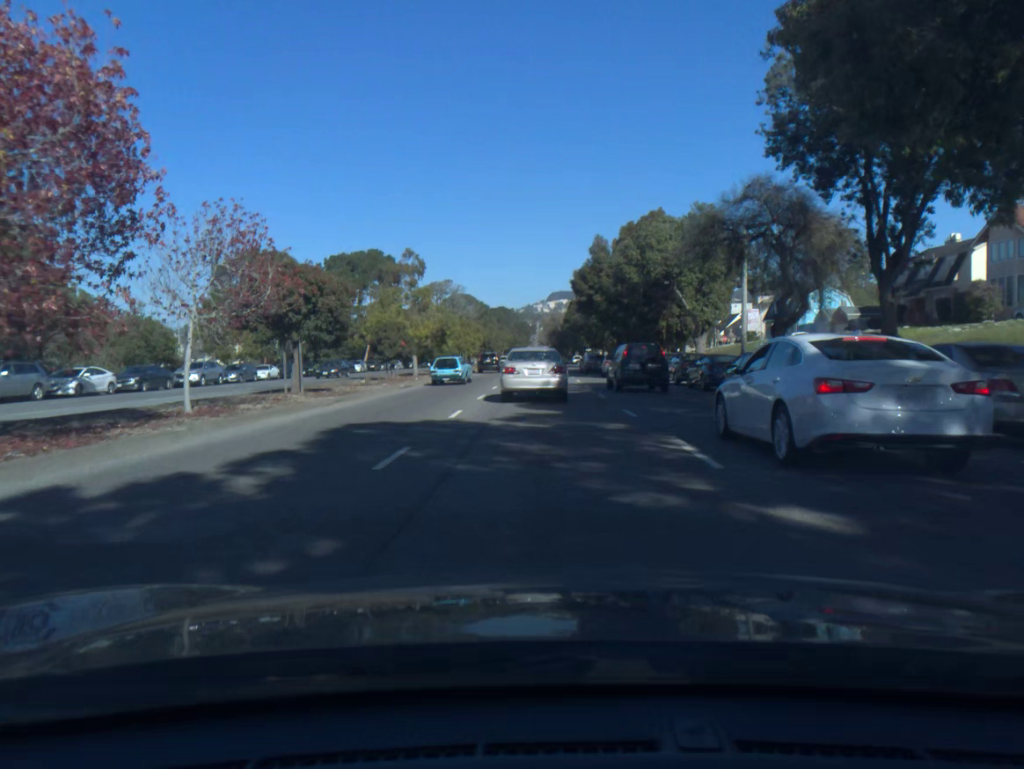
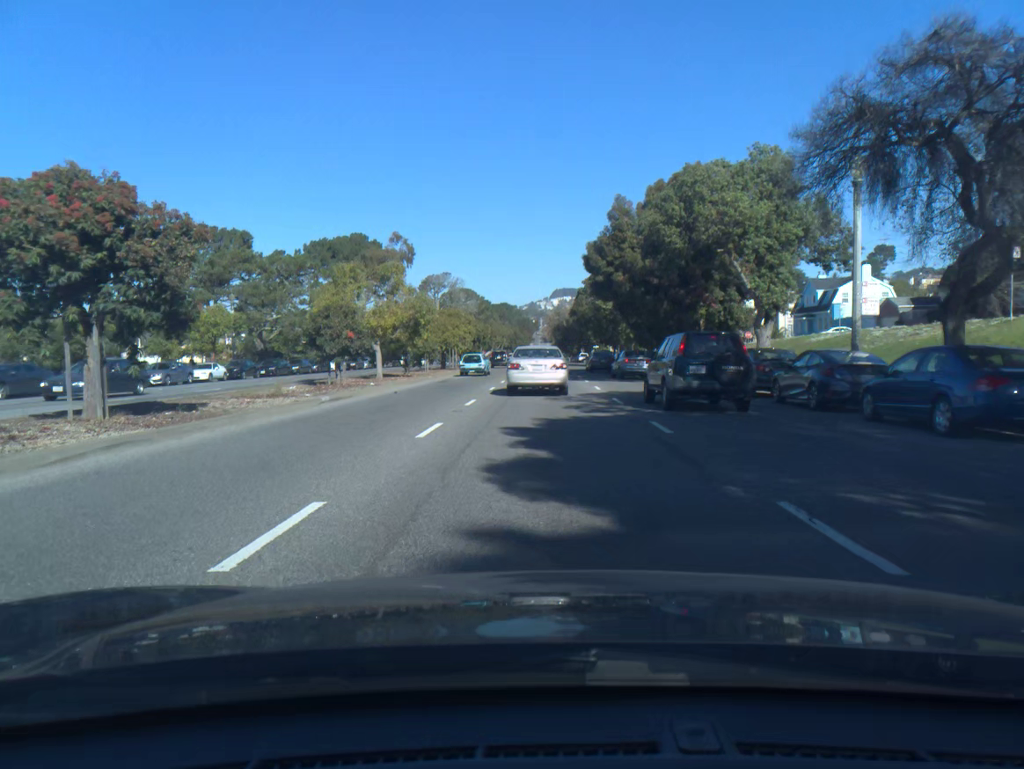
(0.0, +11.2) m; 0°
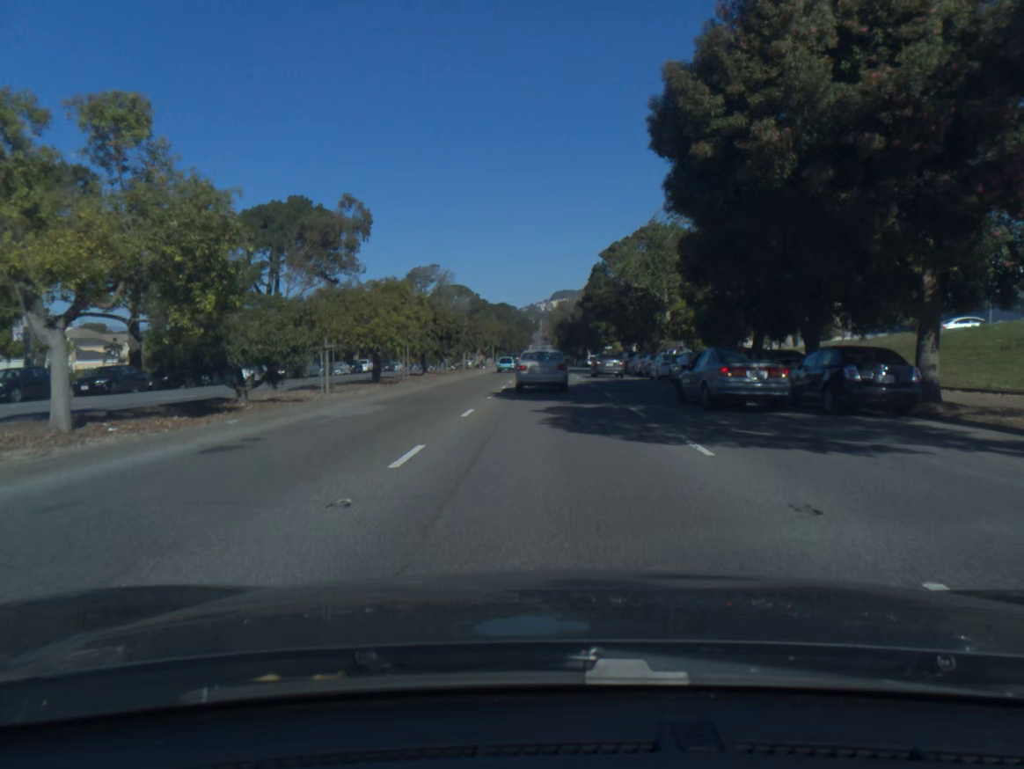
(0.0, +24.3) m; 0°
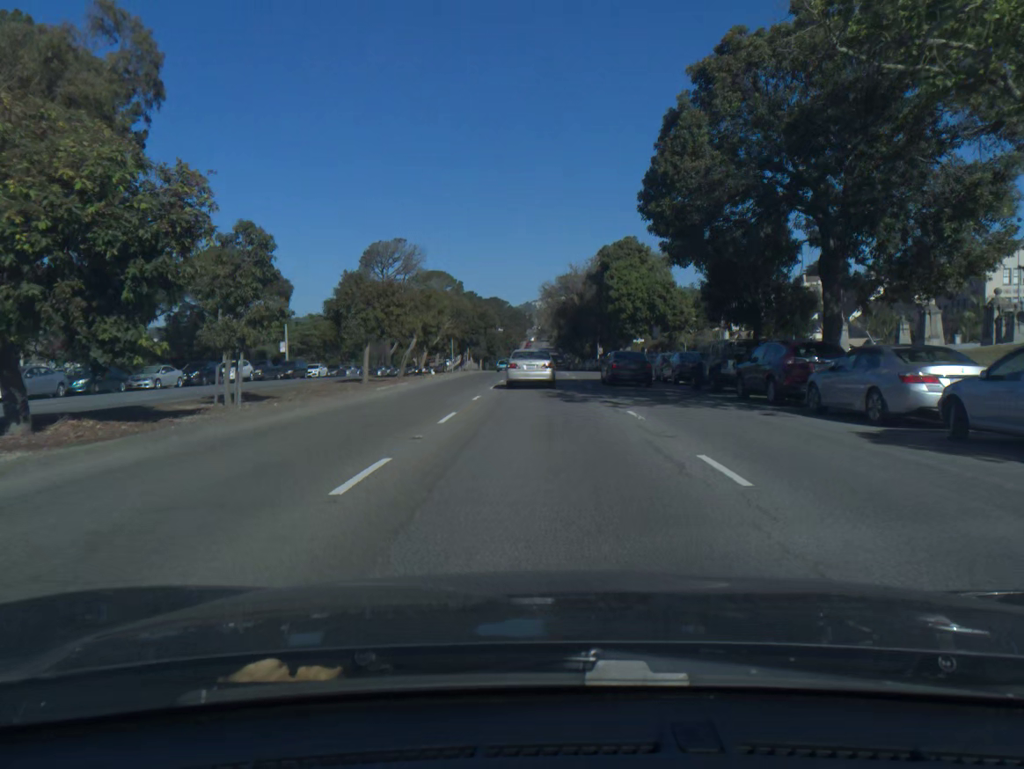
(+0.2, +38.1) m; 0°
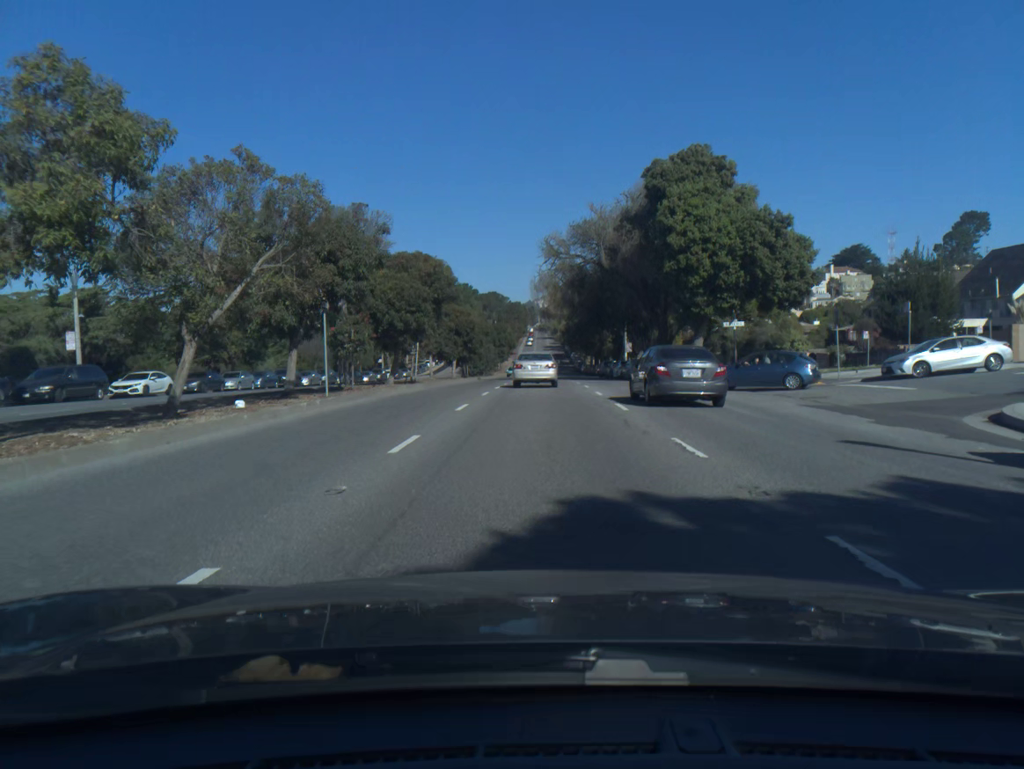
(+0.1, +33.7) m; 0°
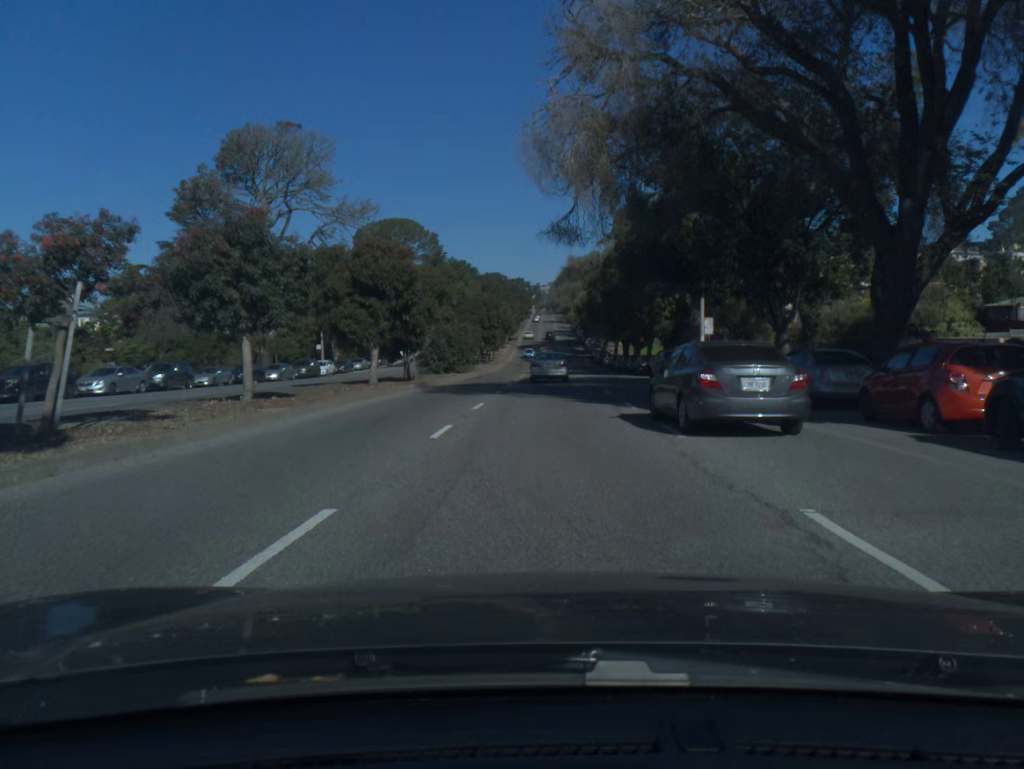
(-0.2, +34.6) m; -1°
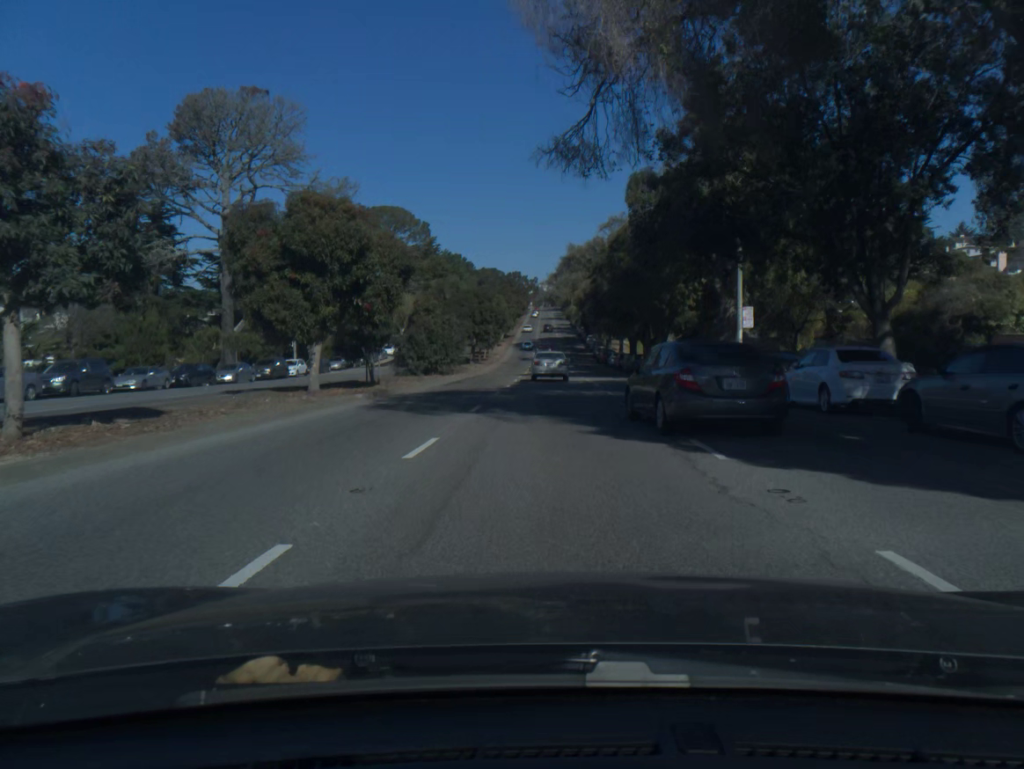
(0.0, +8.7) m; 0°
